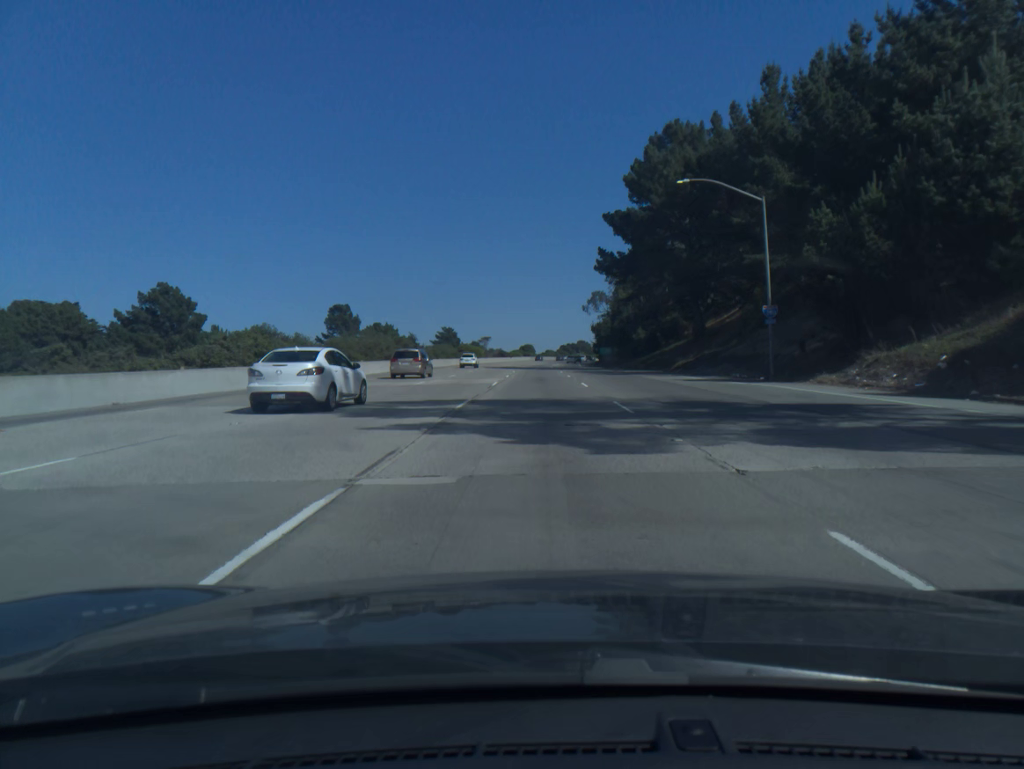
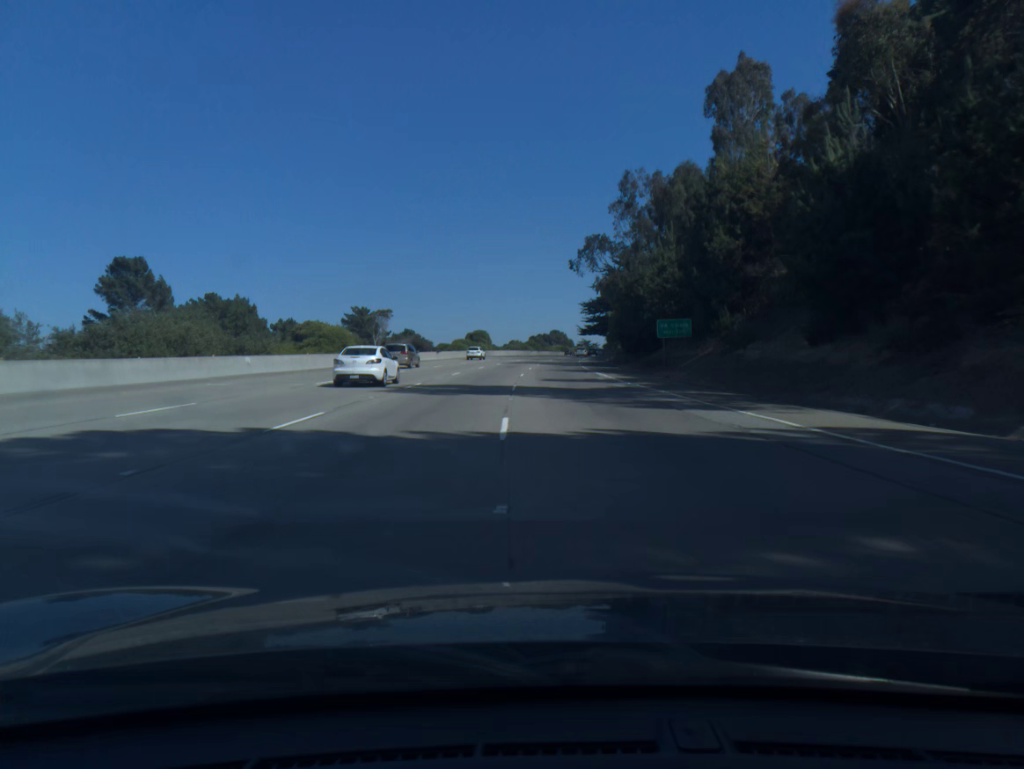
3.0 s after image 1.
(+1.4, +92.3) m; +2°
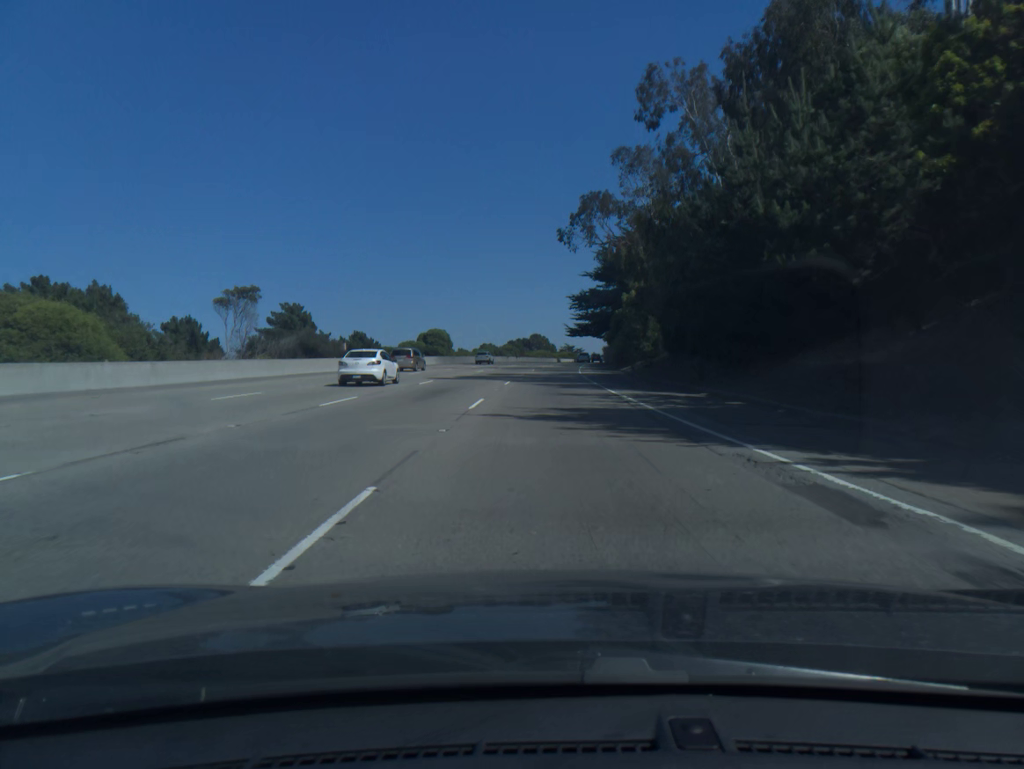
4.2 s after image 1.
(+0.3, +37.2) m; +1°
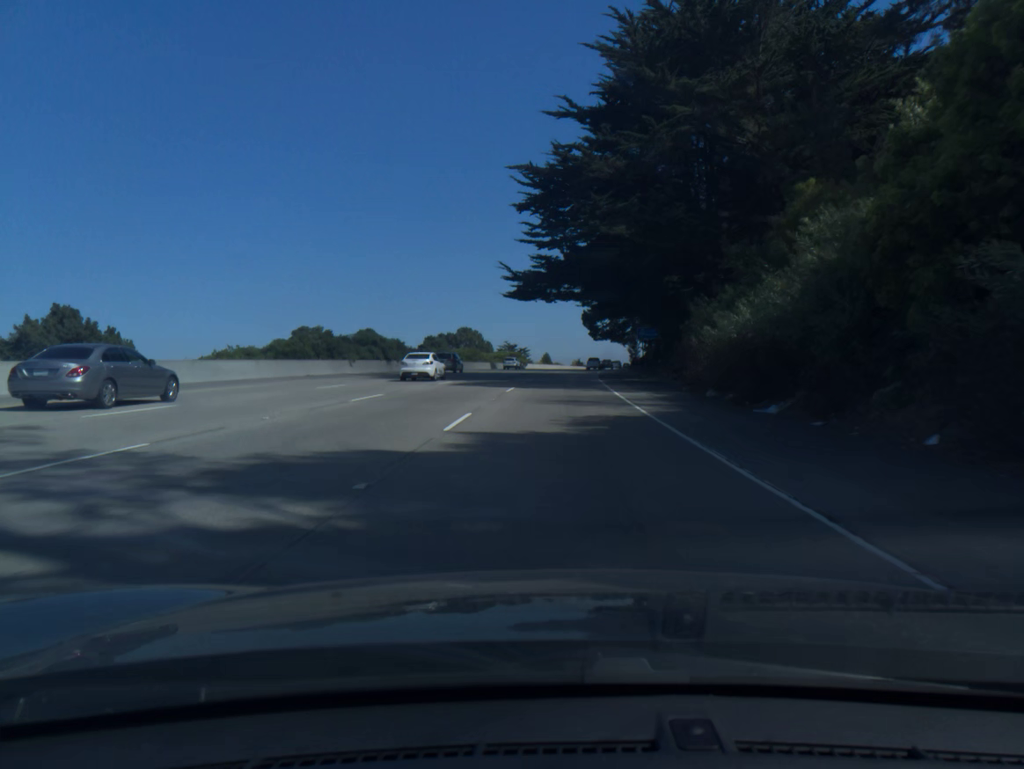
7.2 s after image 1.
(+2.8, +93.0) m; +4°
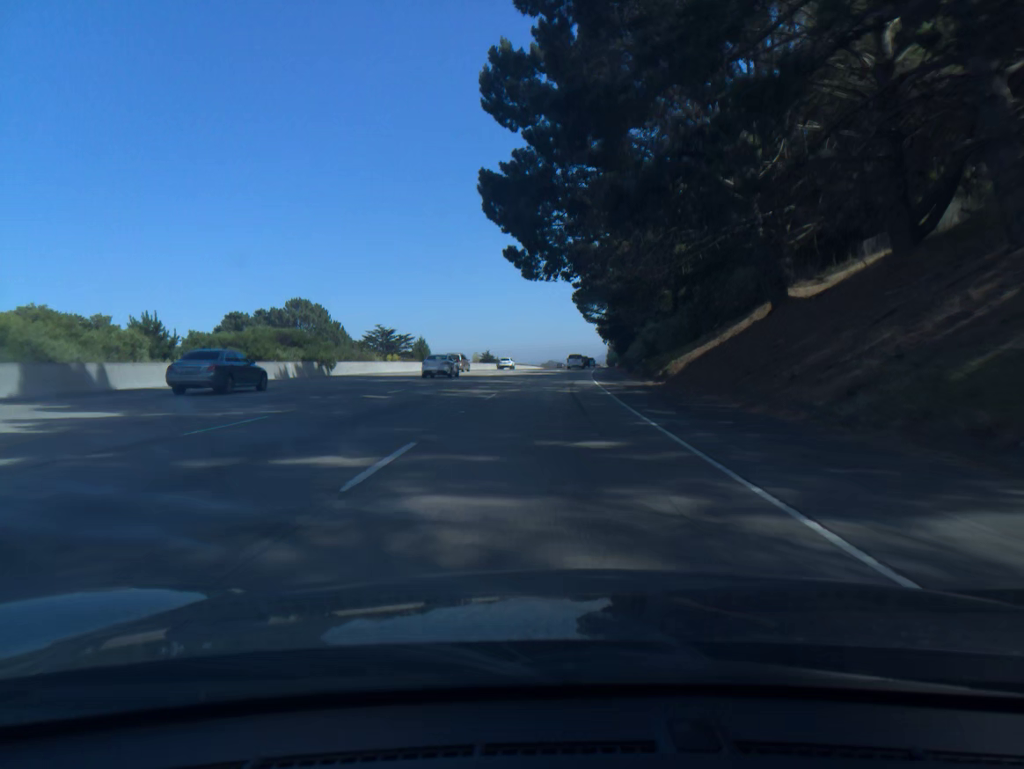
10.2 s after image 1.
(+5.2, +92.8) m; +6°
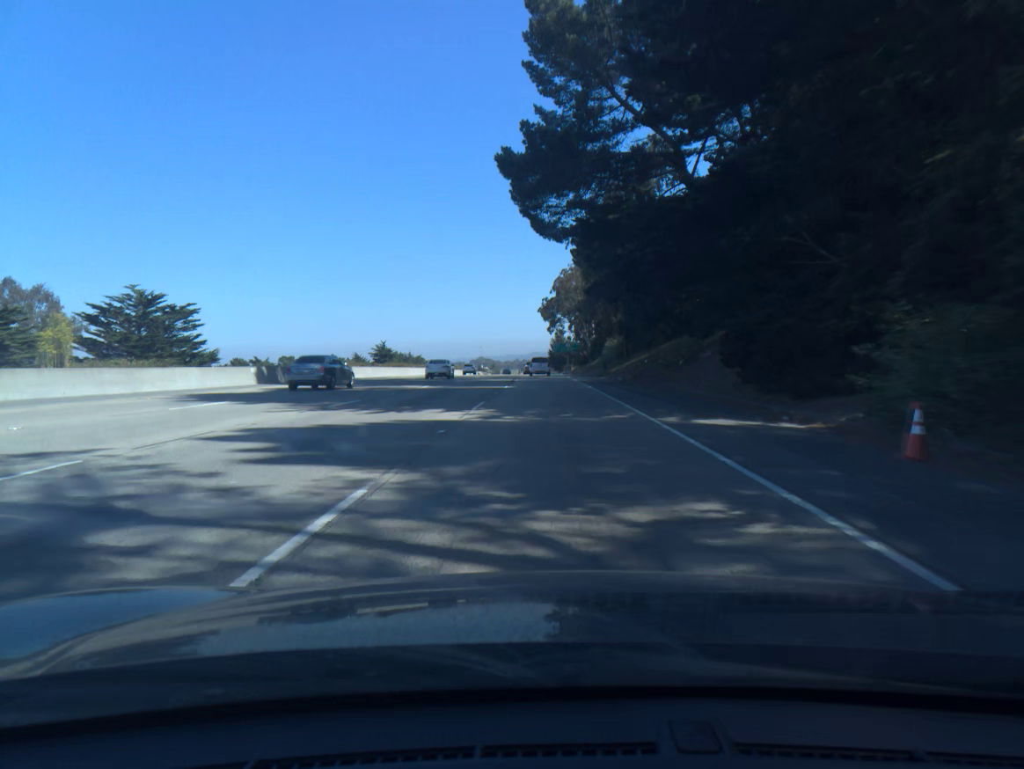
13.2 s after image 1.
(+4.2, +91.4) m; +5°
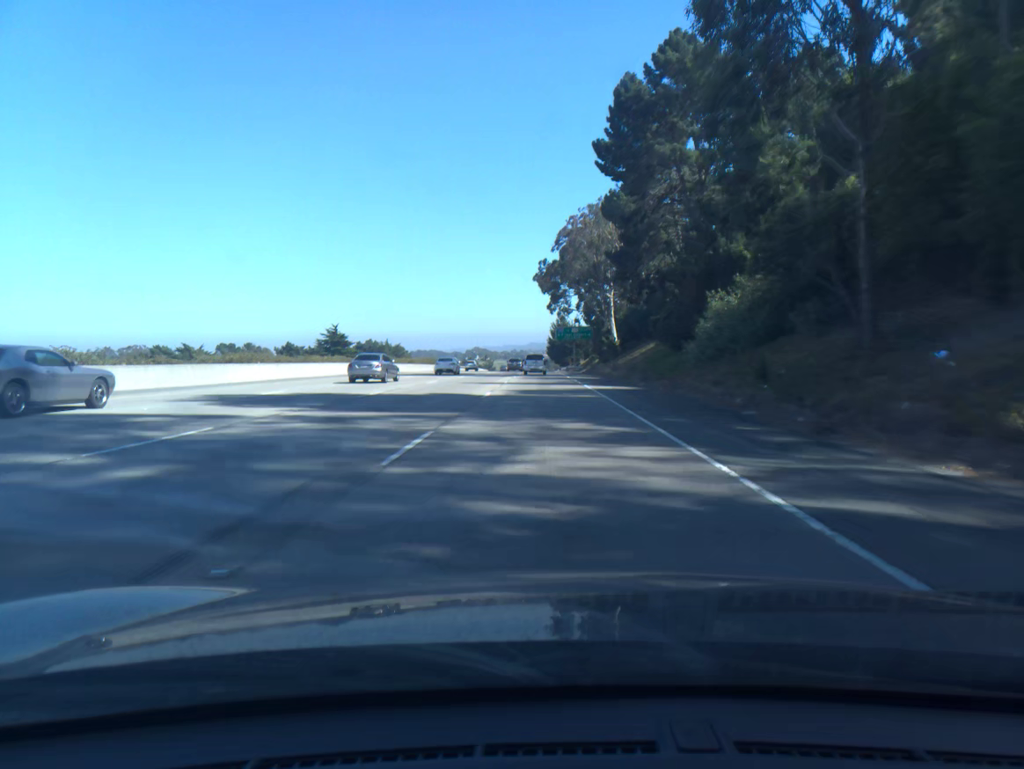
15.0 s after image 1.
(+0.3, +53.1) m; 0°
